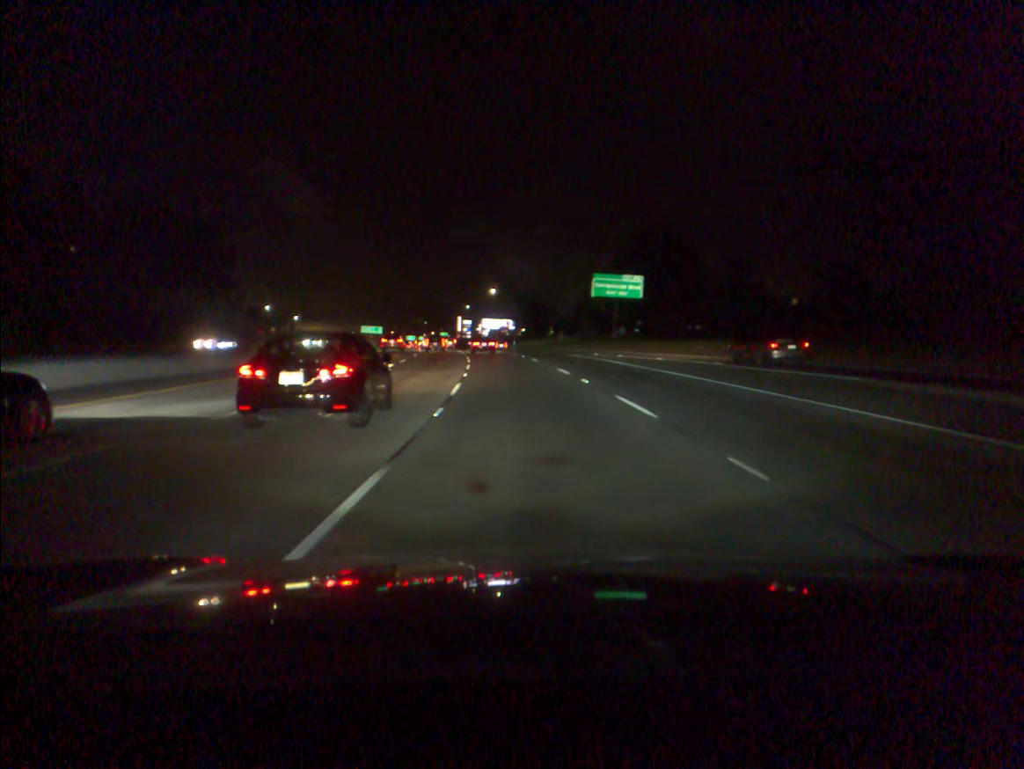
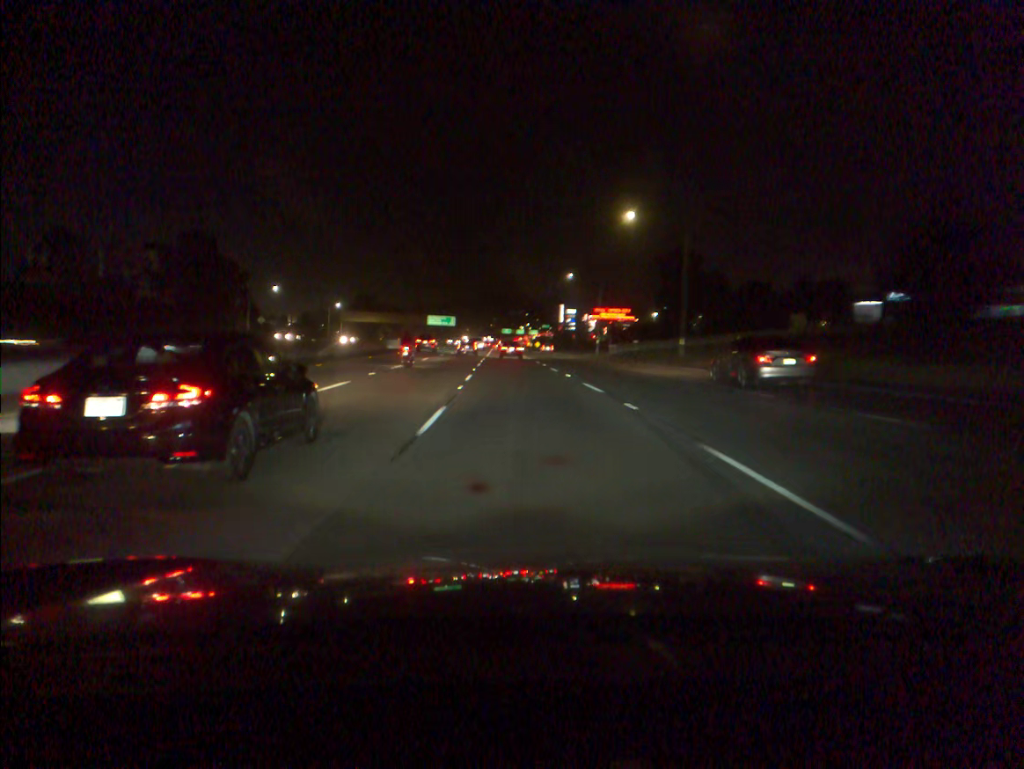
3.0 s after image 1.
(-5.4, +80.0) m; -8°
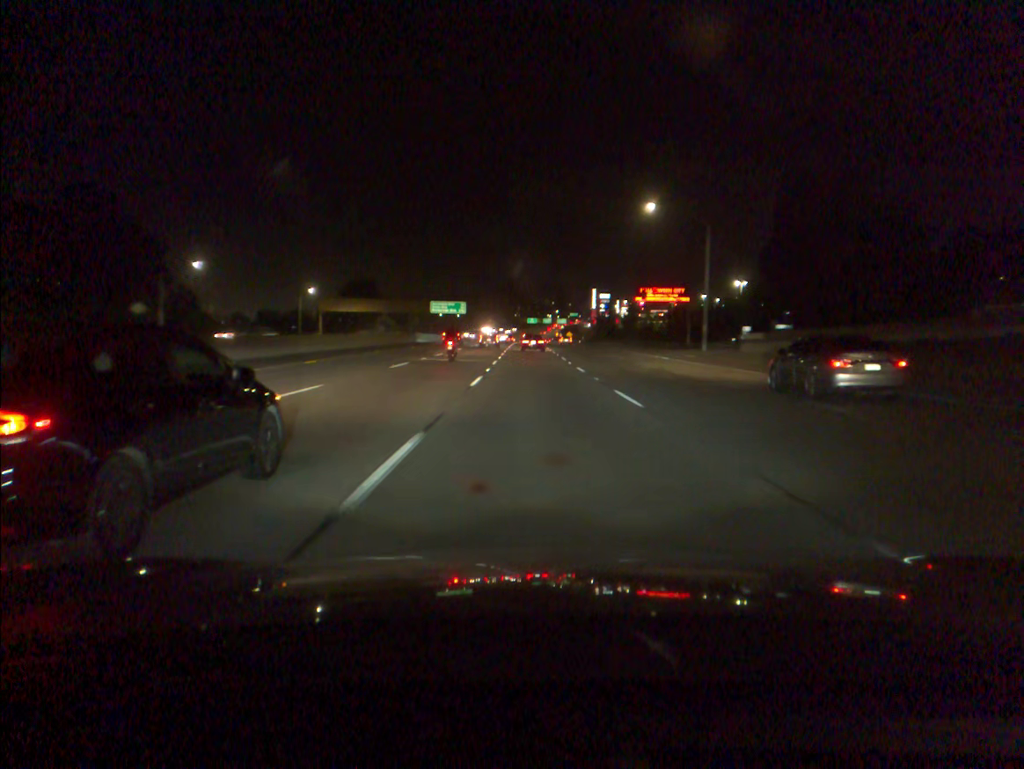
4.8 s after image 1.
(-1.2, +48.8) m; -2°
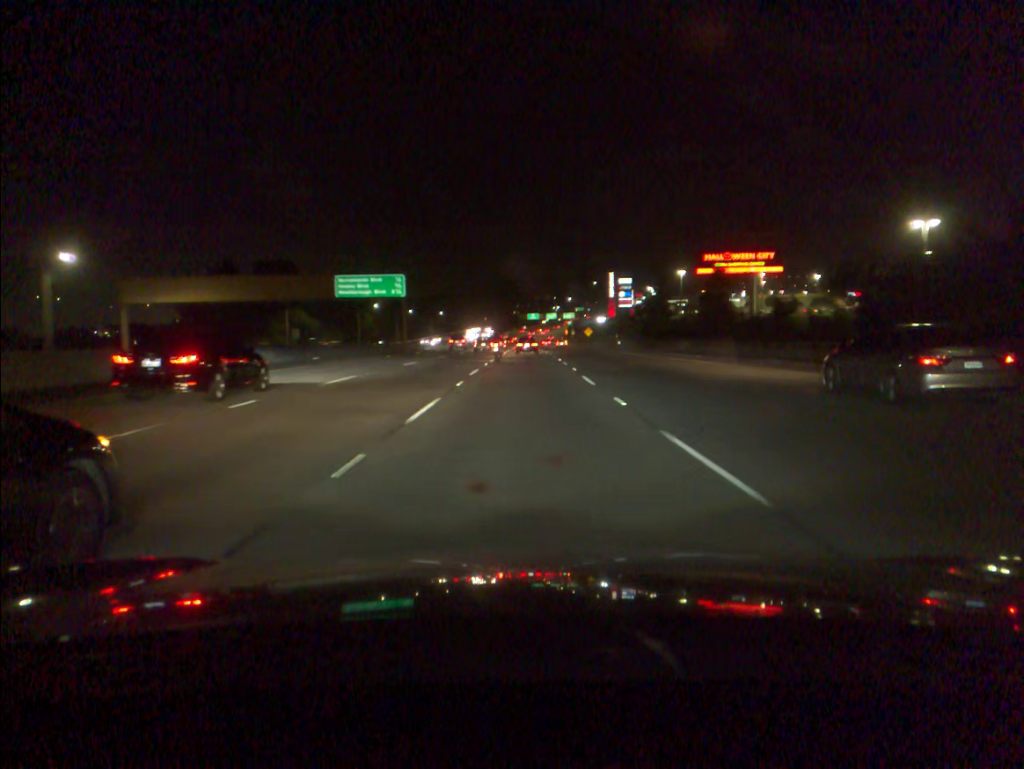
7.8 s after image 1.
(+0.3, +81.4) m; 0°
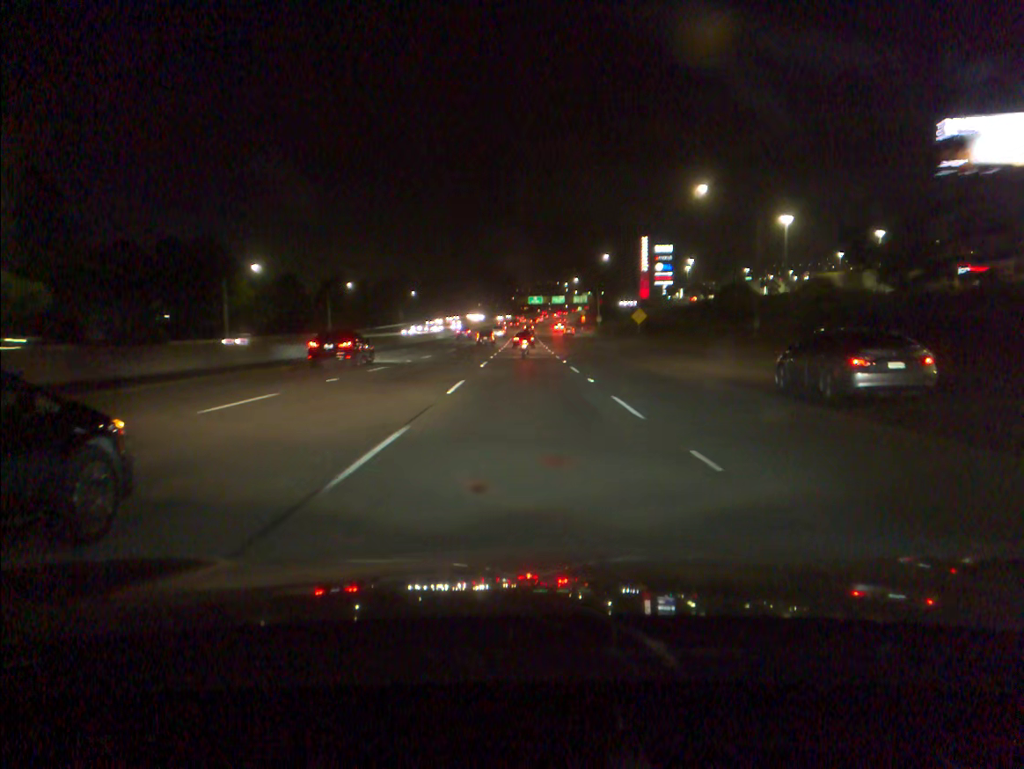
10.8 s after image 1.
(-0.1, +81.5) m; 0°
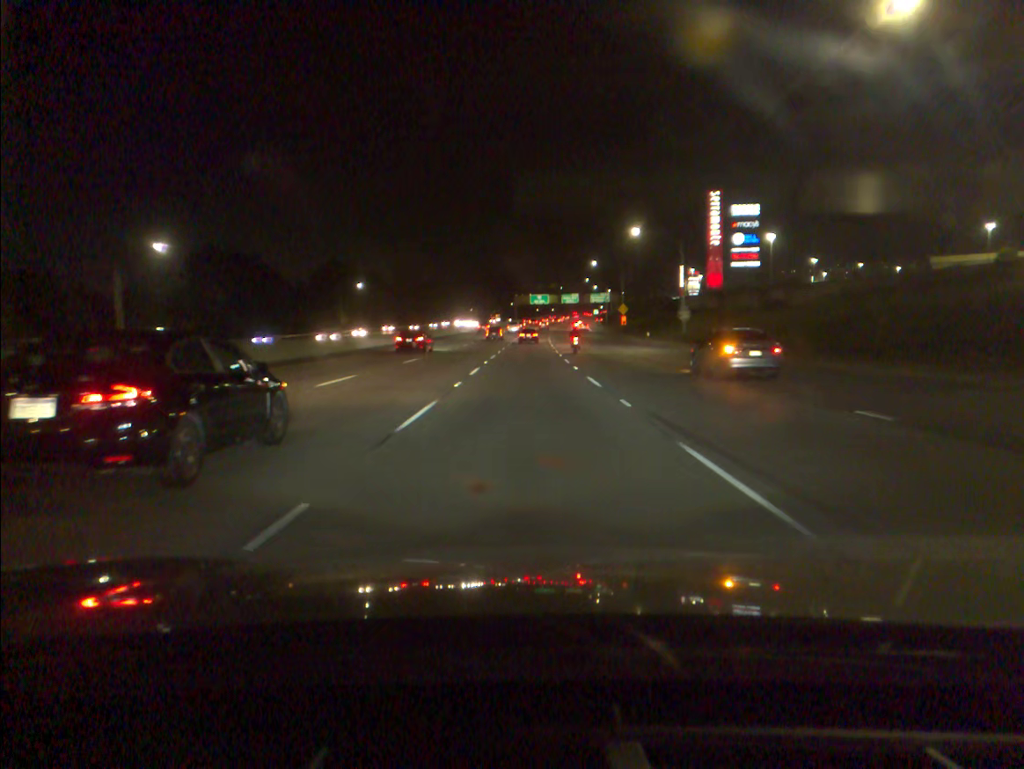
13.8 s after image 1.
(-0.1, +80.5) m; 0°
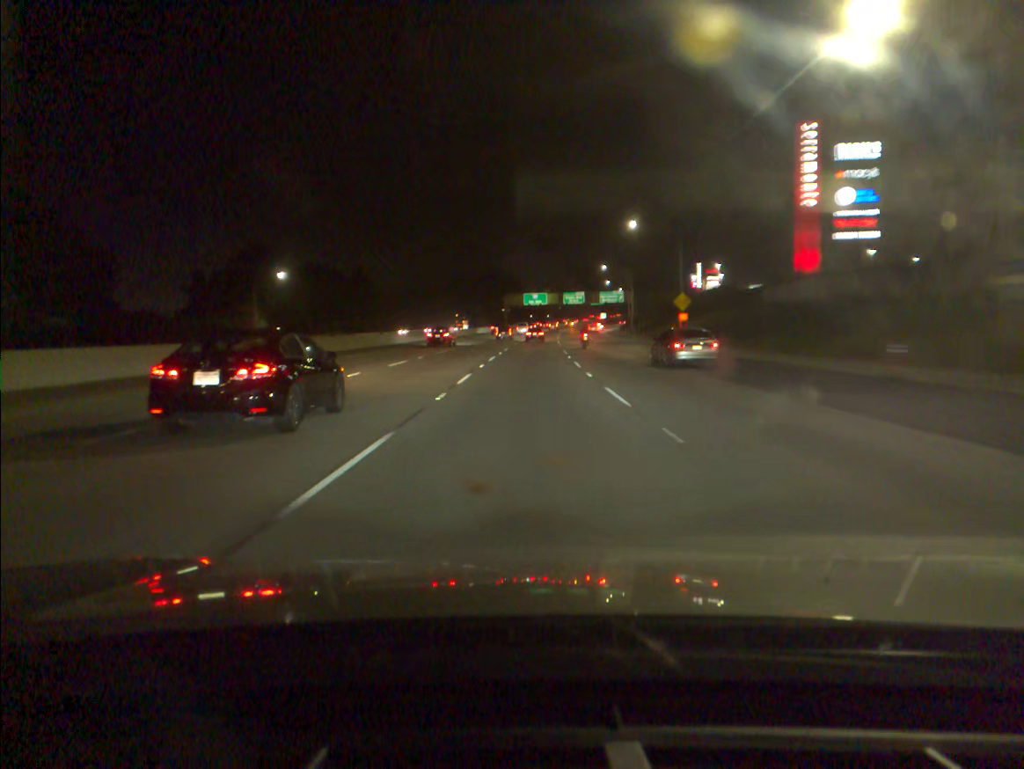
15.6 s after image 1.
(+0.2, +49.0) m; +1°
